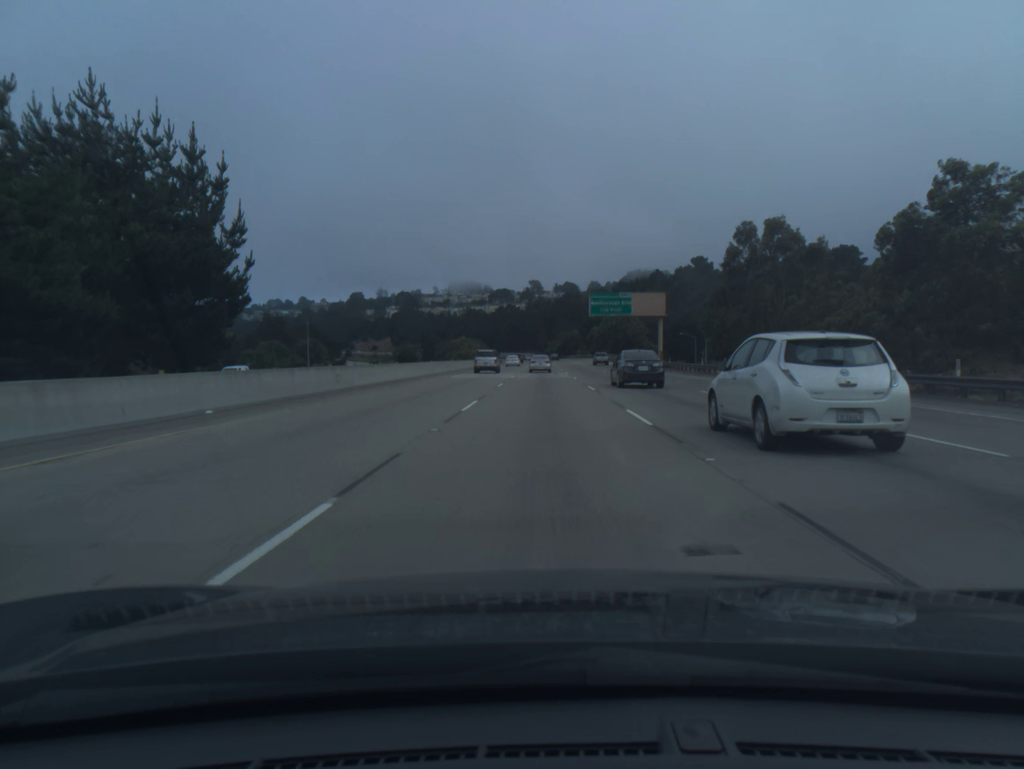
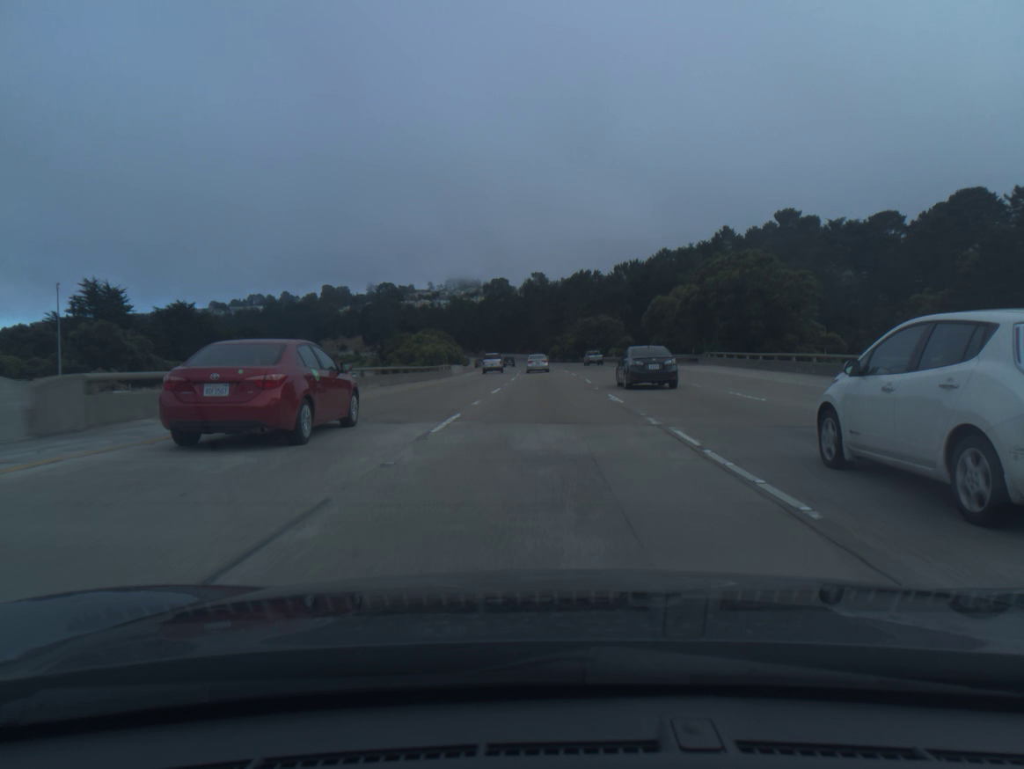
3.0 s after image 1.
(0.0, +91.4) m; 0°
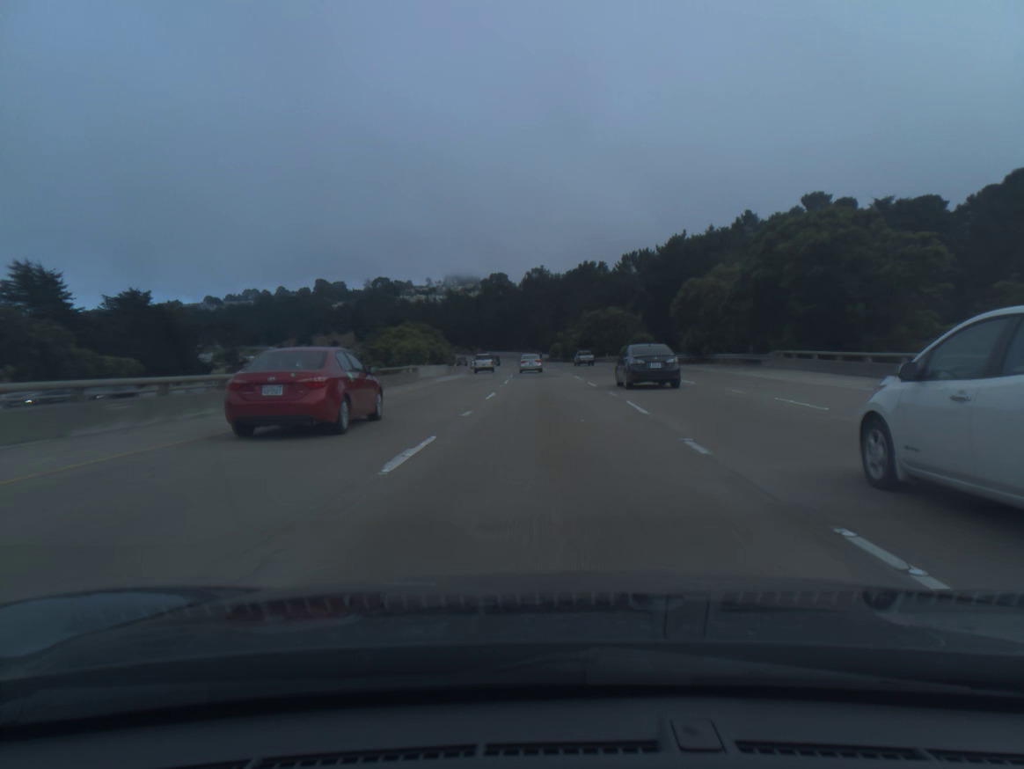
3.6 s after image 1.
(0.0, +18.2) m; 0°
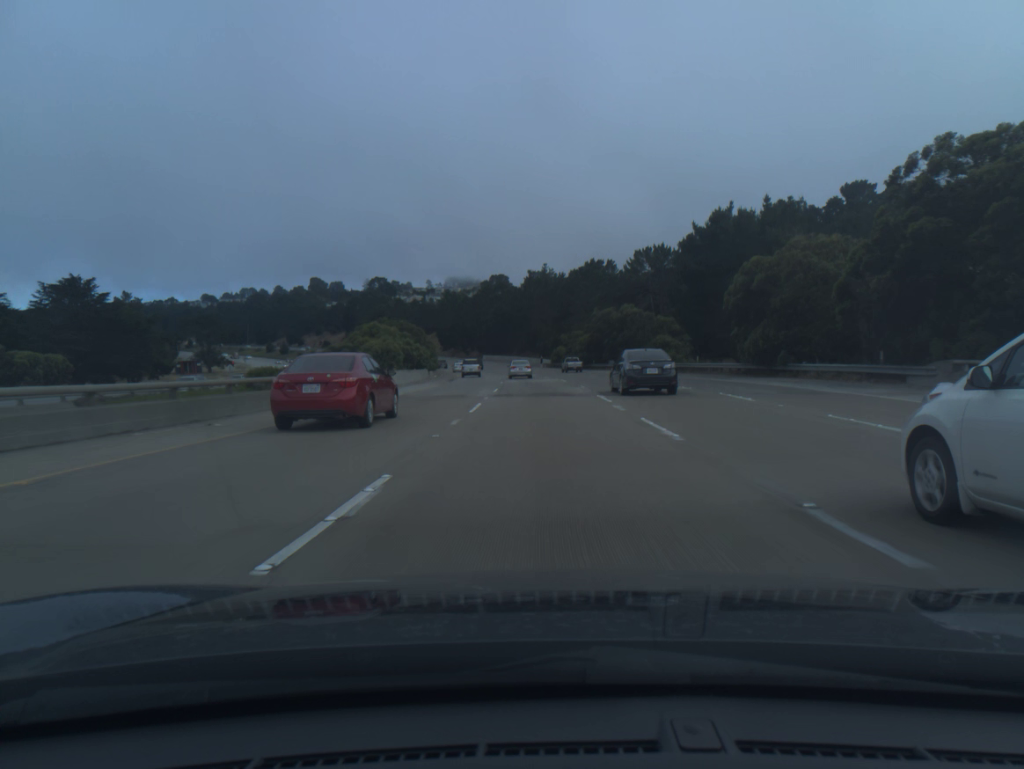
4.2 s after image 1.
(0.0, +18.2) m; 0°
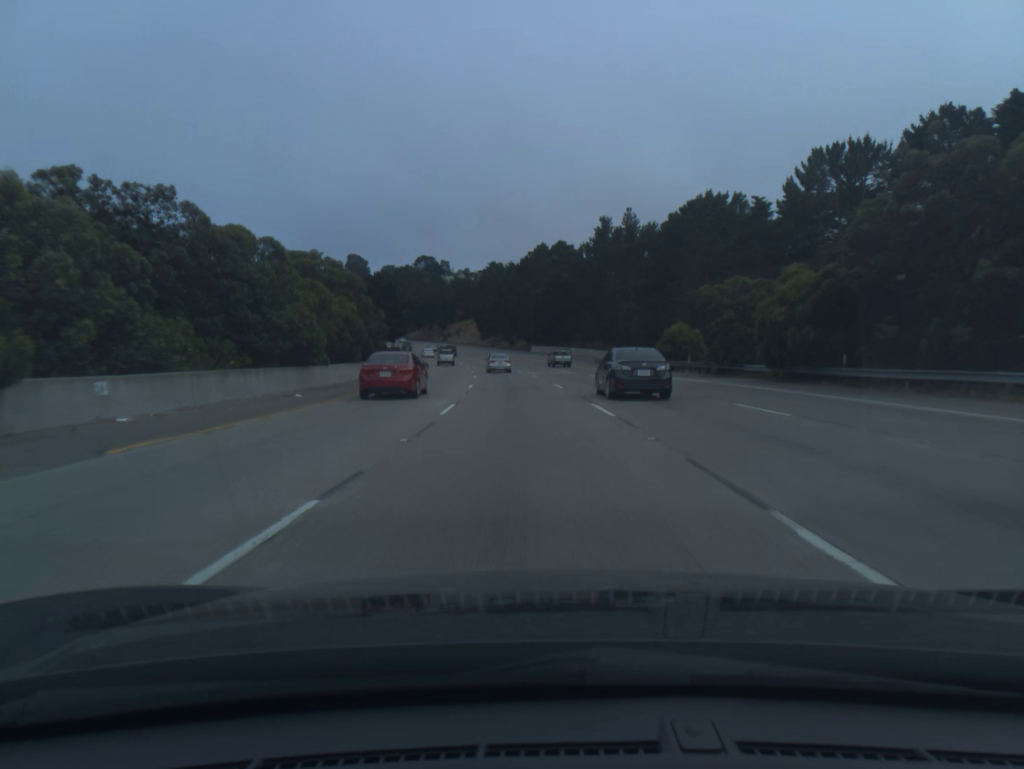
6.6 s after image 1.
(-2.1, +72.6) m; -4°
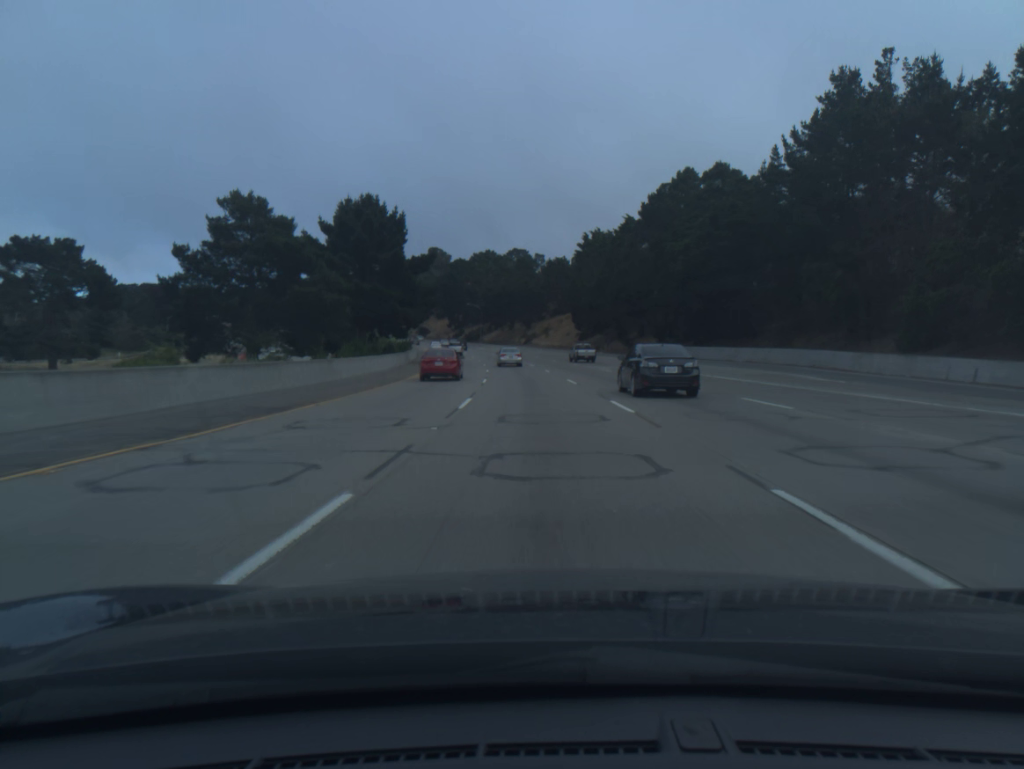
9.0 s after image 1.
(-4.9, +72.5) m; -7°
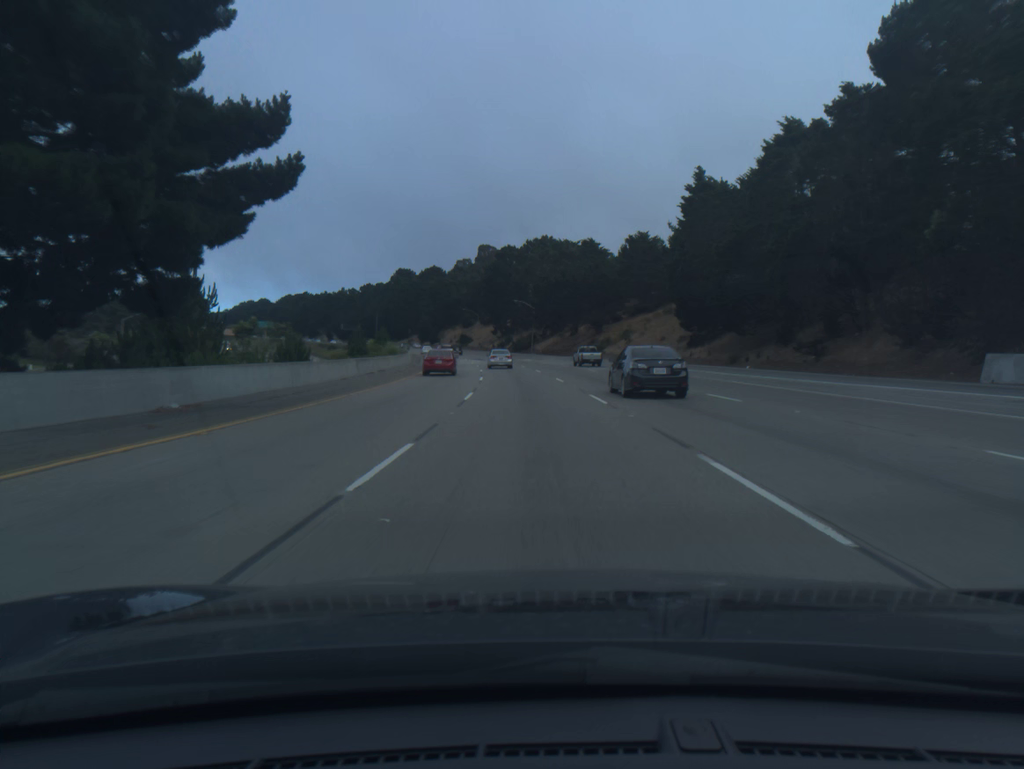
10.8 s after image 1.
(-2.1, +54.4) m; -4°
